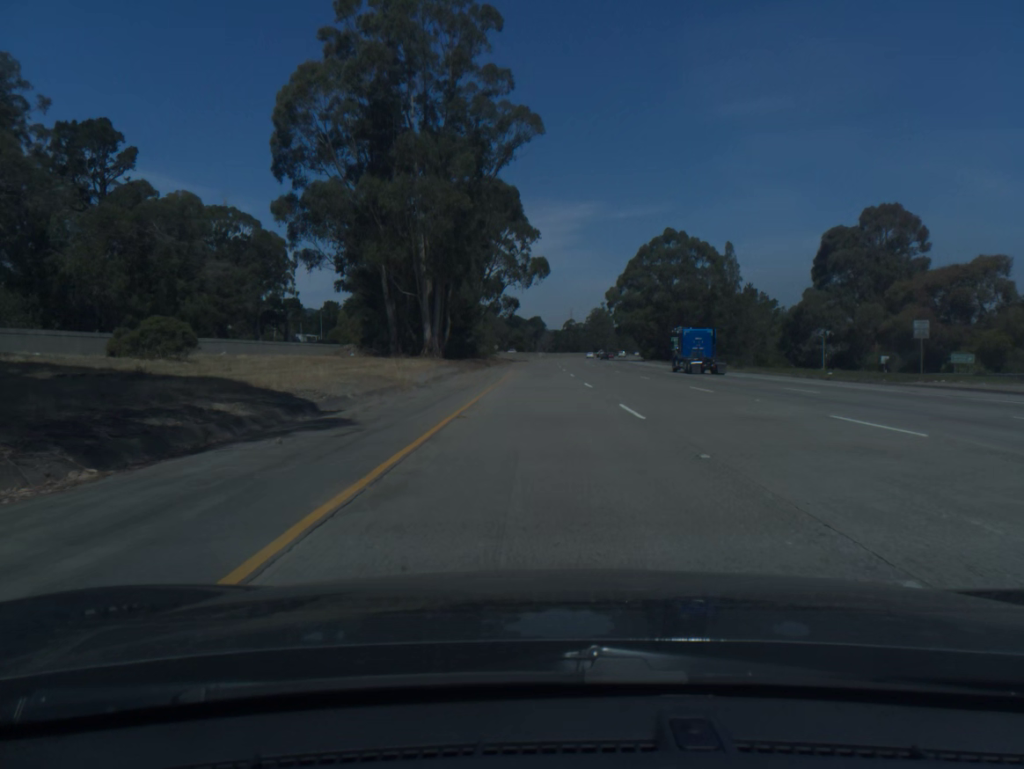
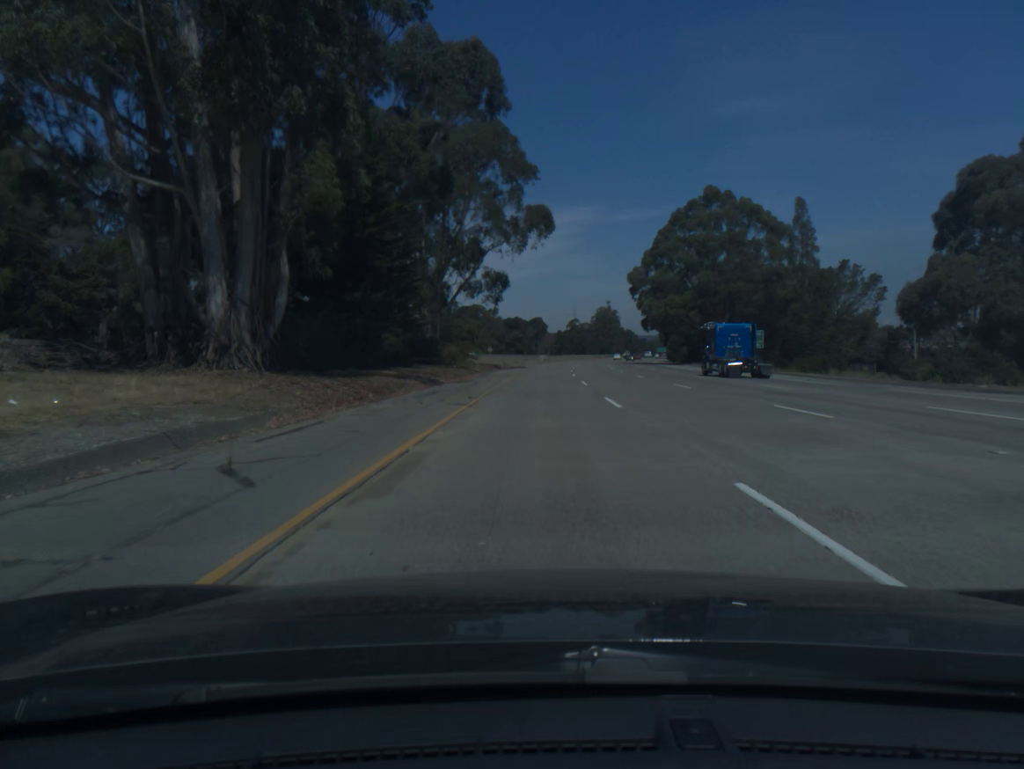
(0.0, +40.3) m; 0°
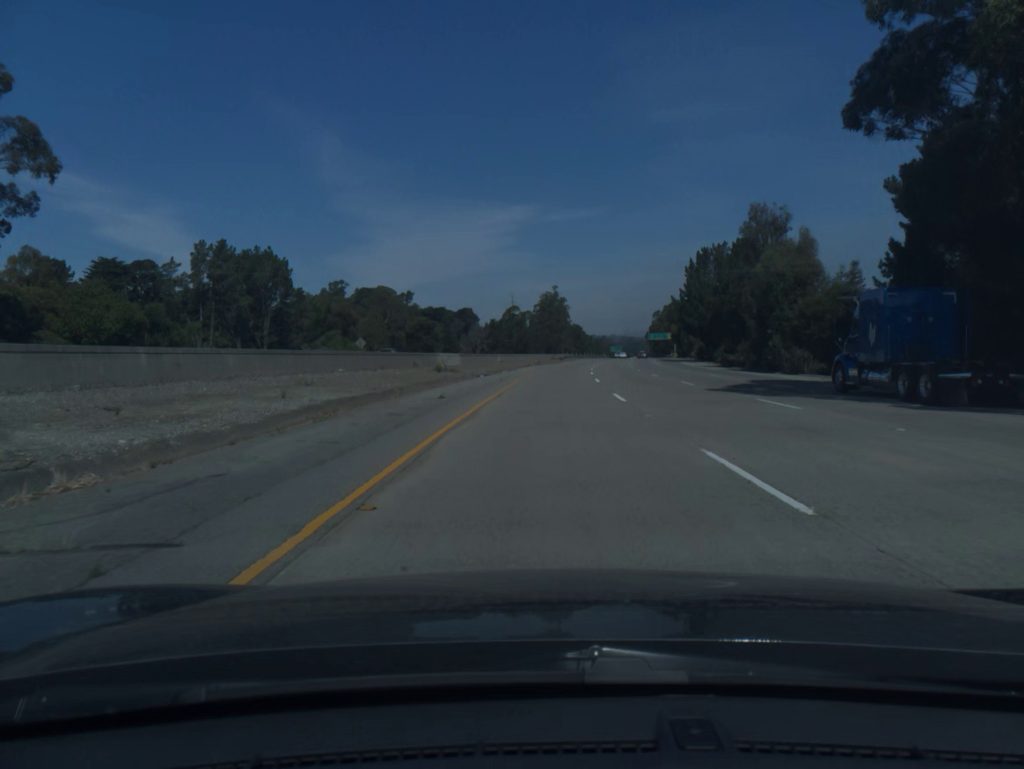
(+2.5, +100.2) m; +4°
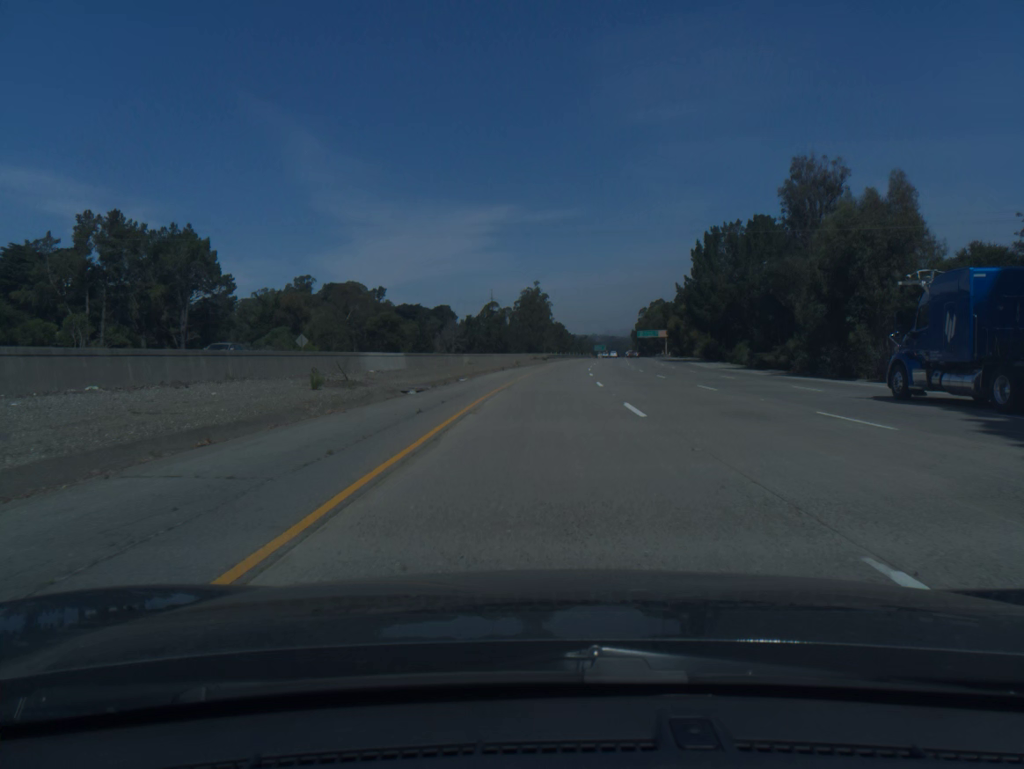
(+0.2, +20.0) m; +1°
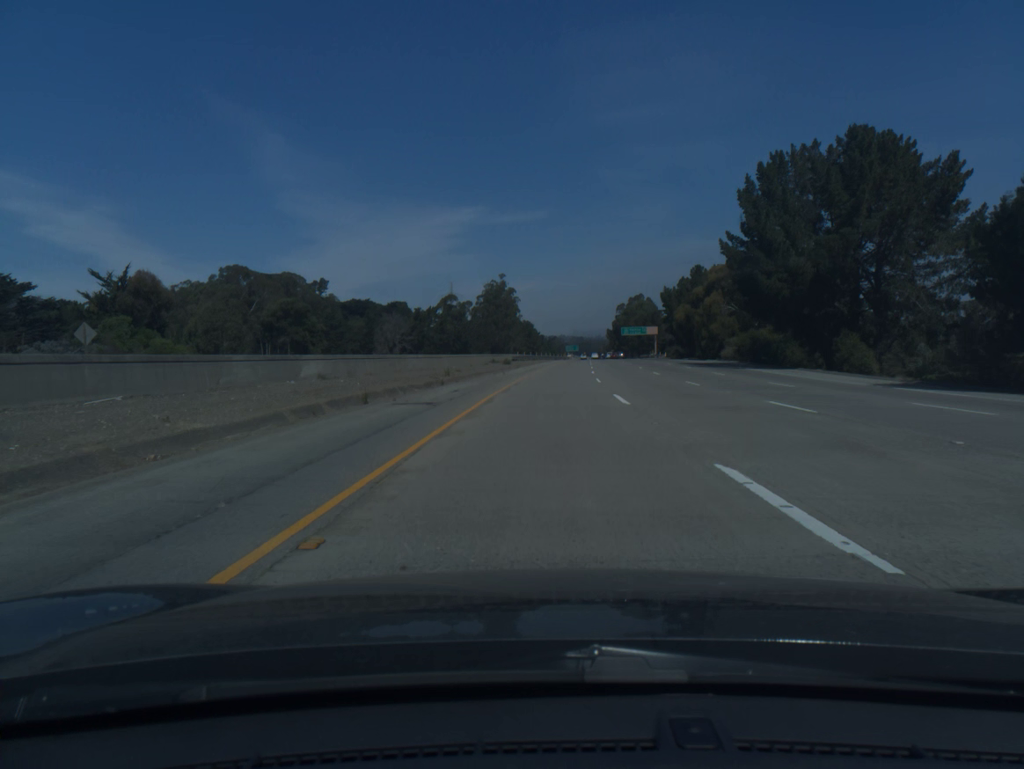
(+0.8, +40.0) m; +2°
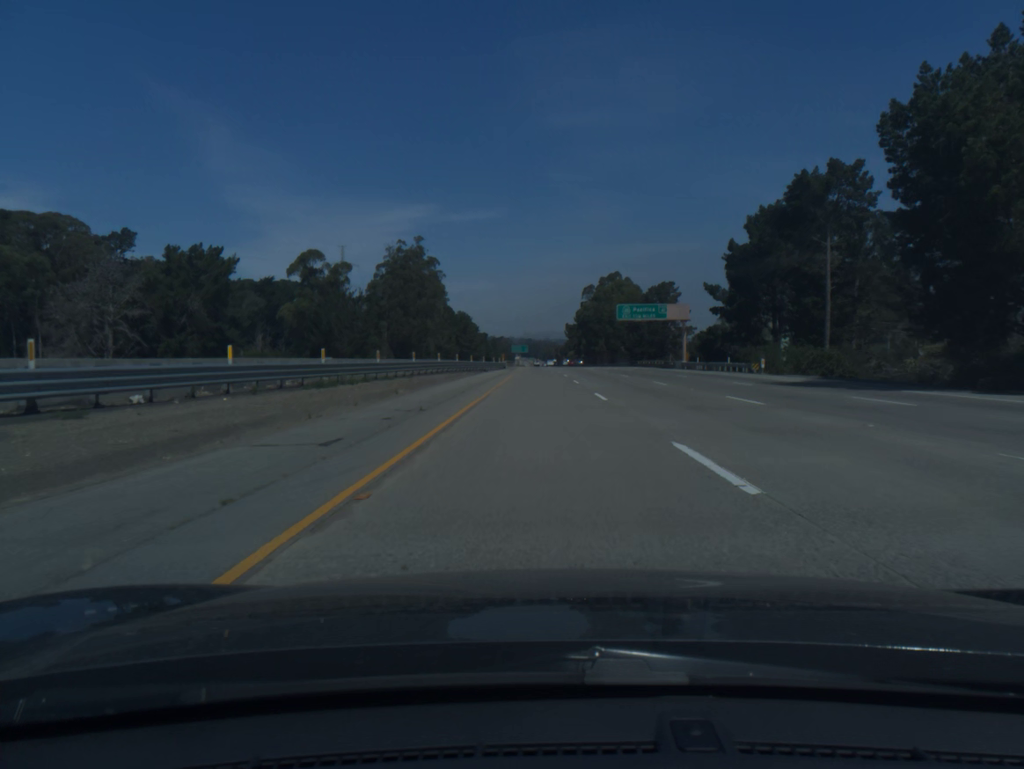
(+4.5, +99.9) m; +4°
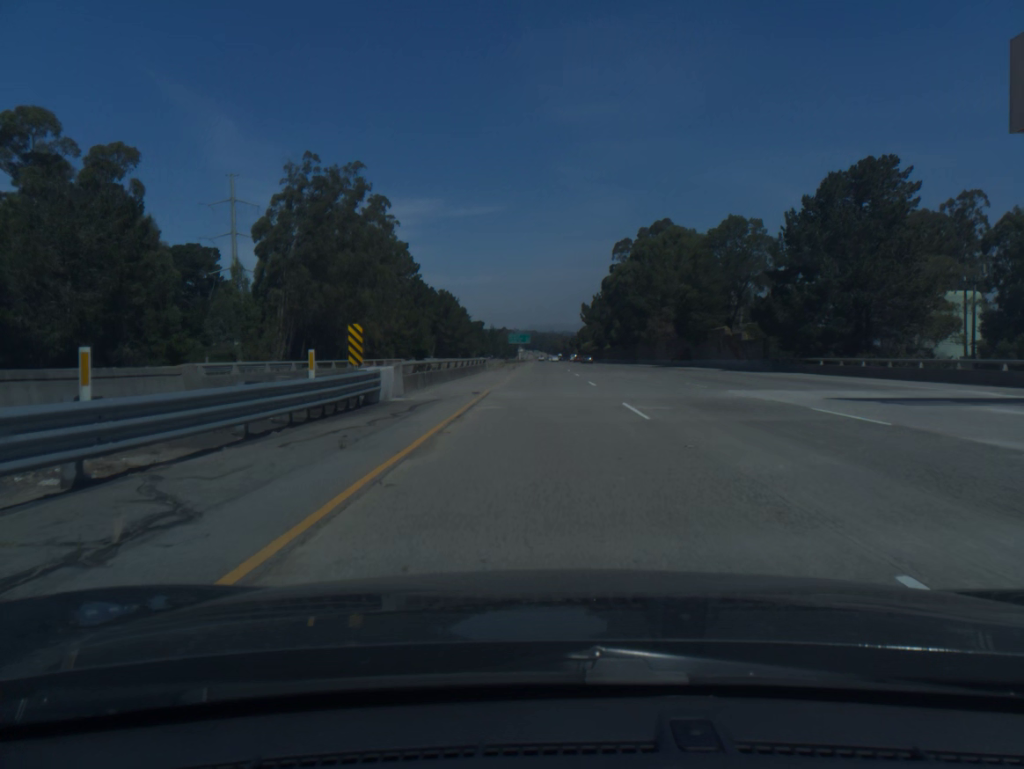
(-0.4, +80.2) m; 0°
